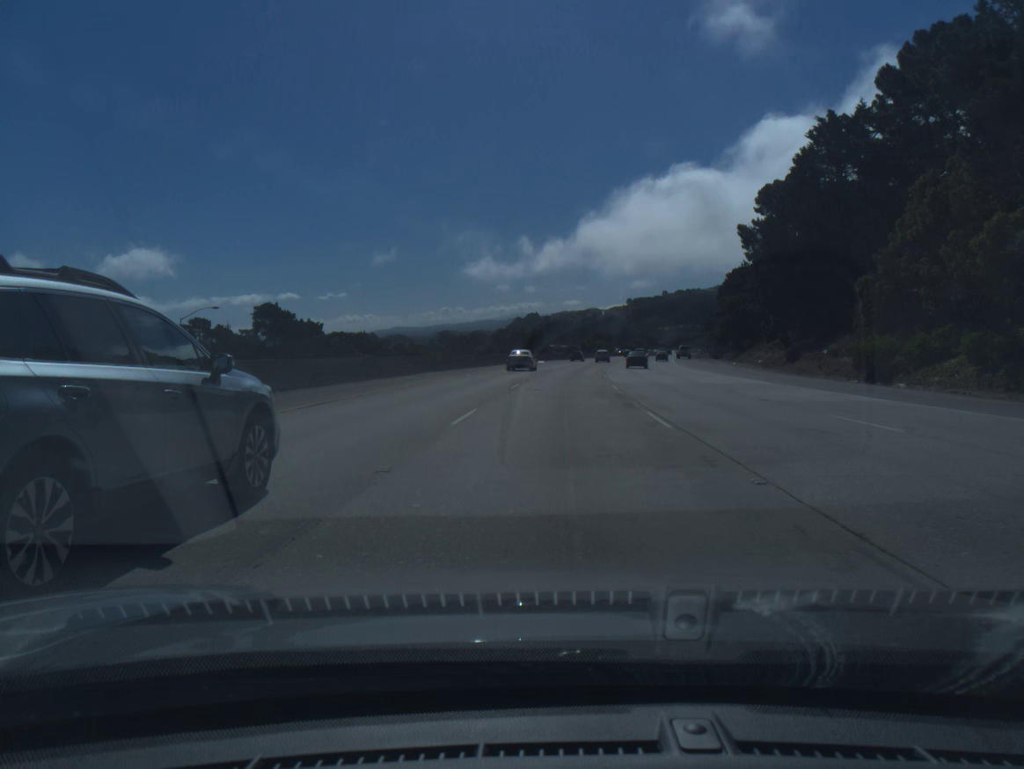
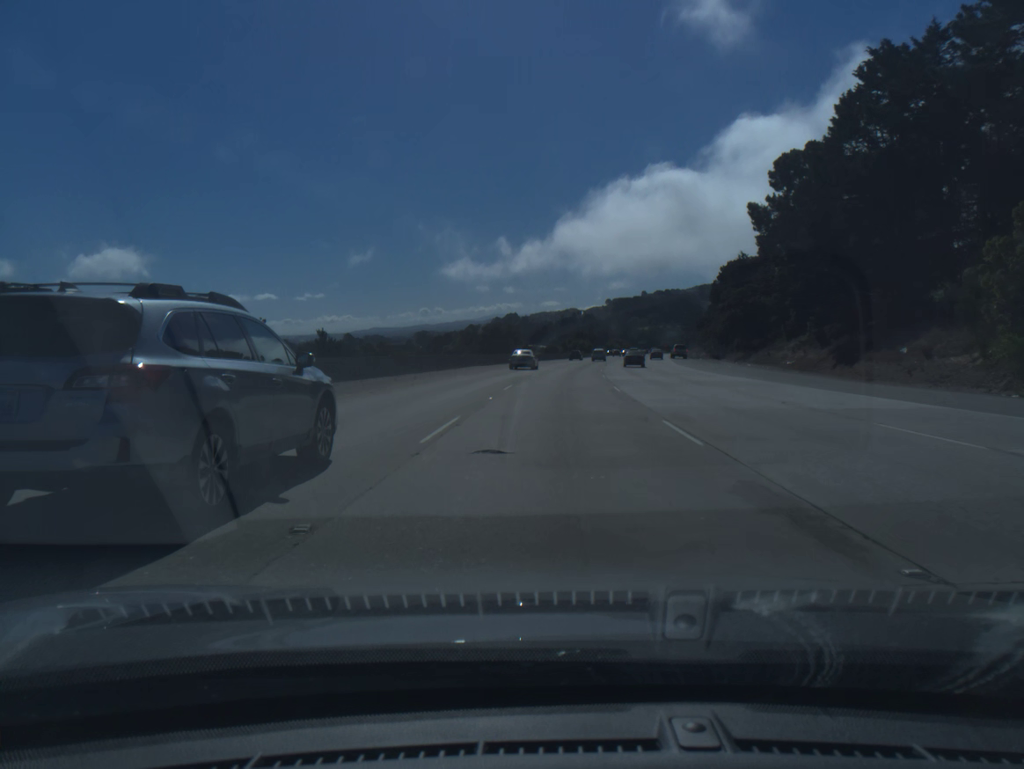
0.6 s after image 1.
(+0.2, +17.2) m; +2°
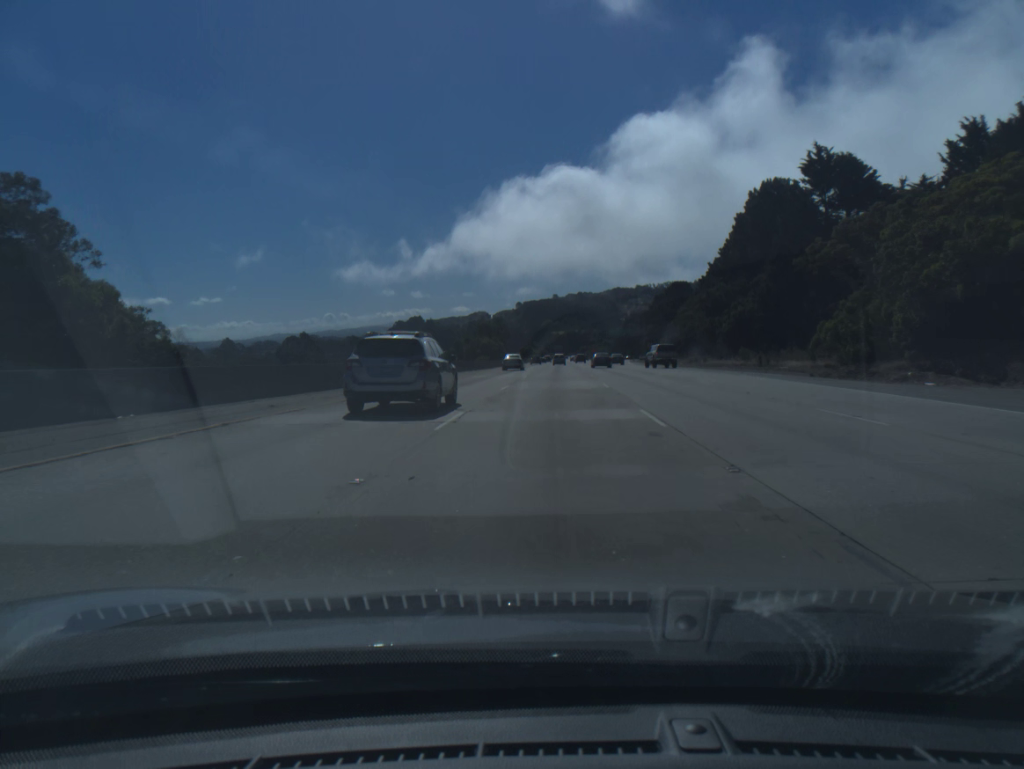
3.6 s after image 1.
(+5.1, +85.6) m; +7°
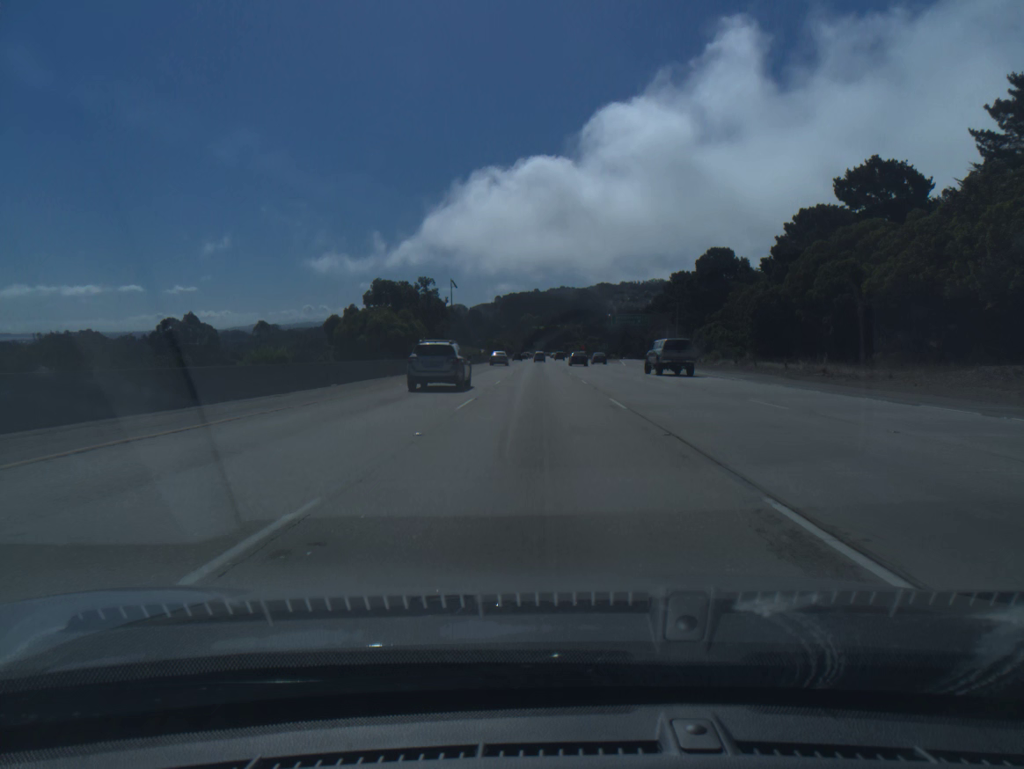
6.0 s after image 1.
(+1.4, +68.6) m; +1°
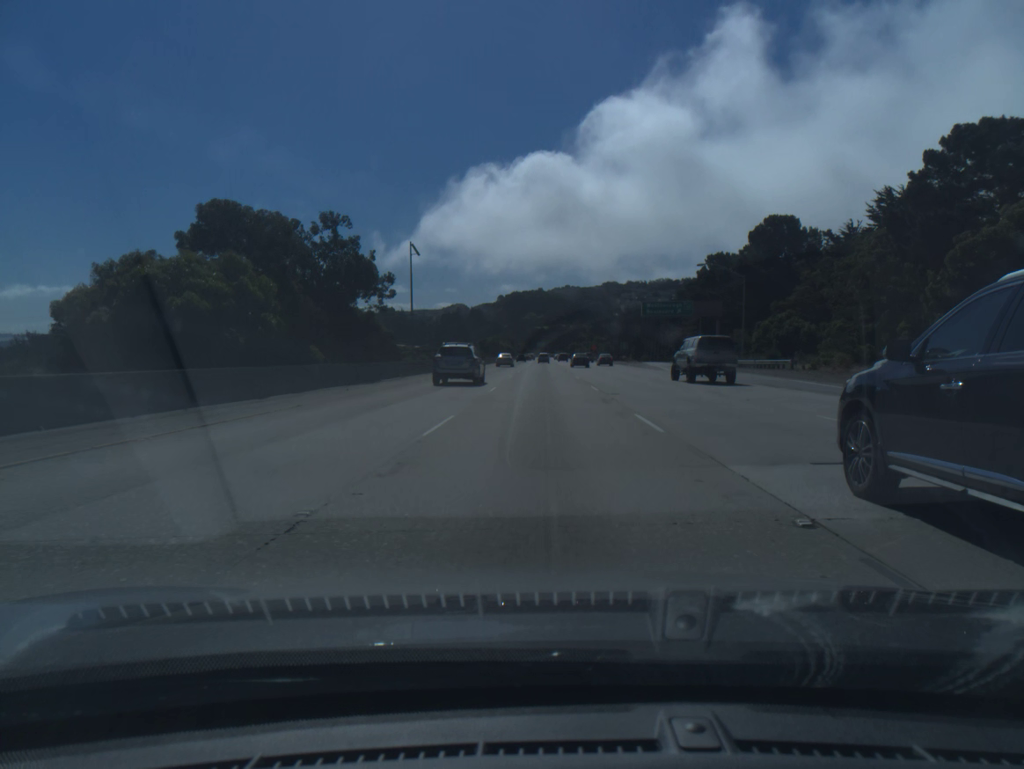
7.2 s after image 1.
(-0.1, +34.4) m; 0°
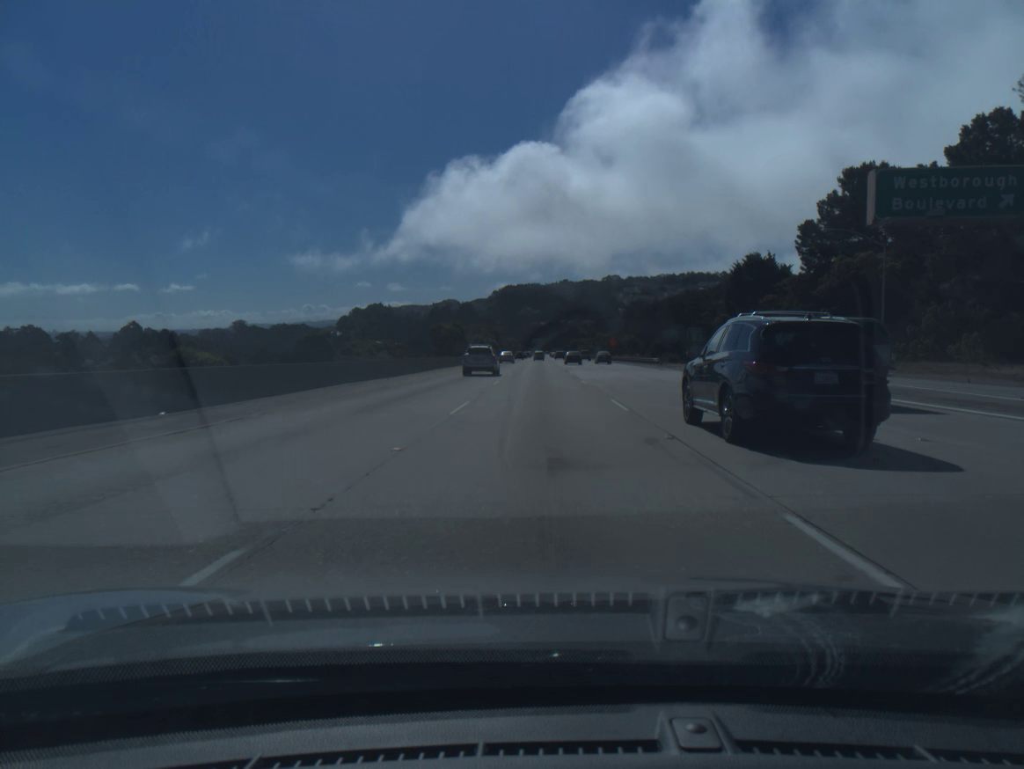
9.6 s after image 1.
(+0.1, +68.6) m; 0°
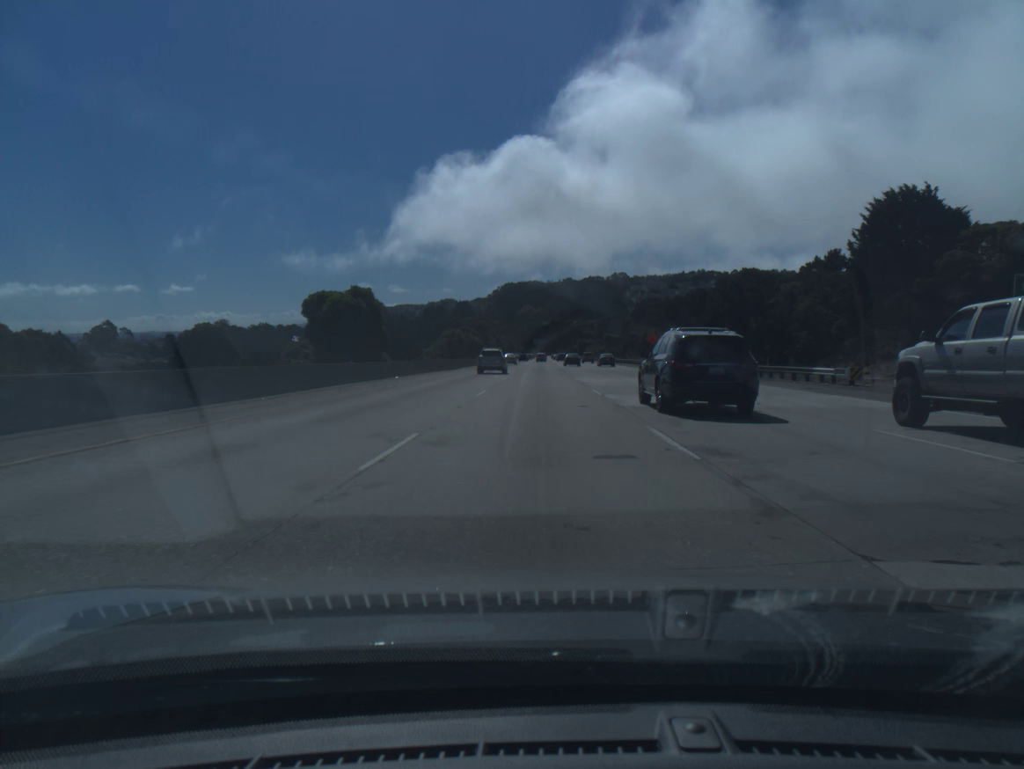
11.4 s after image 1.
(0.0, +51.5) m; 0°
